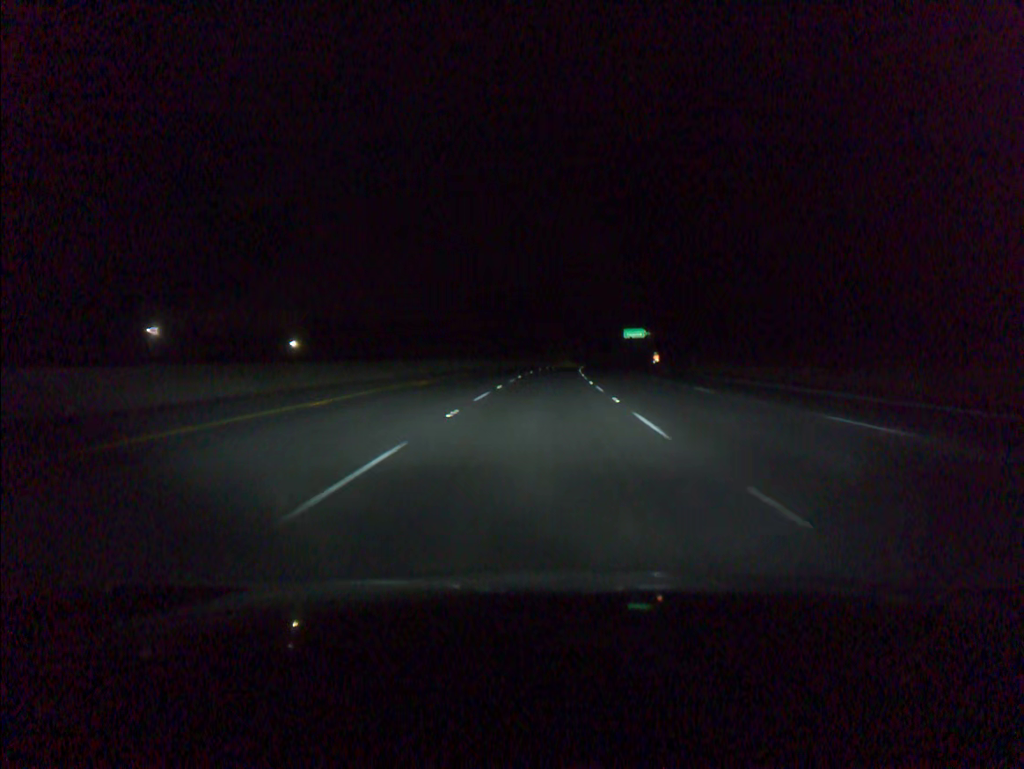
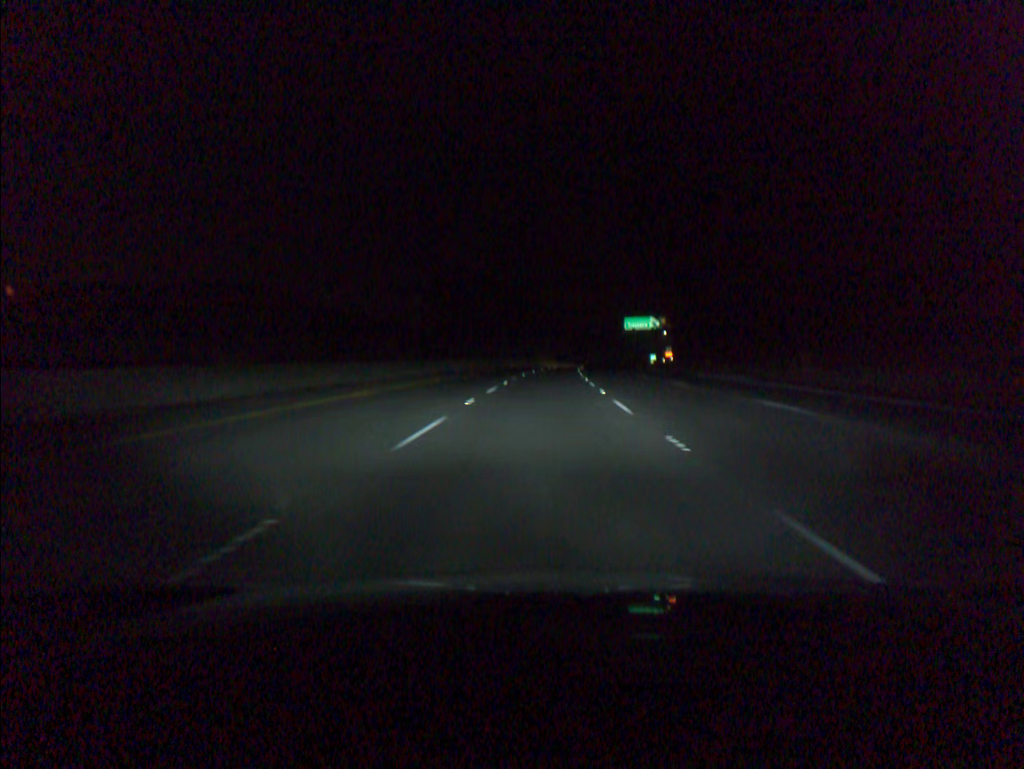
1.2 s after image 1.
(+0.5, +39.2) m; +1°
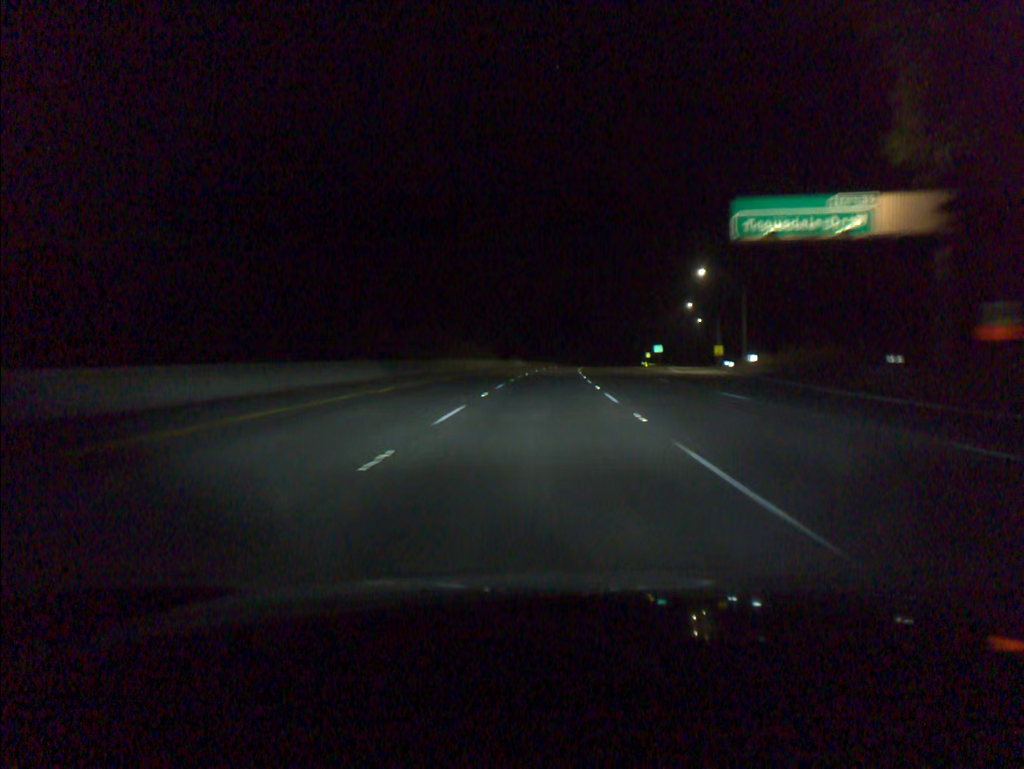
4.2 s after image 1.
(+3.0, +98.1) m; +4°
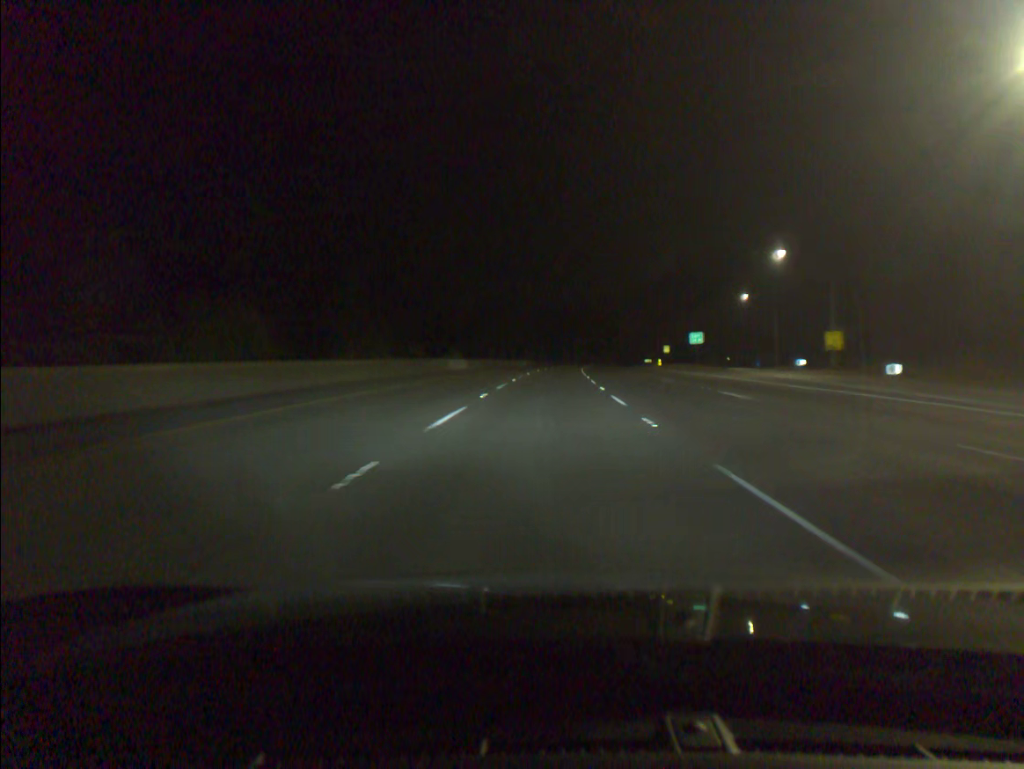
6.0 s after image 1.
(+1.0, +59.2) m; +2°
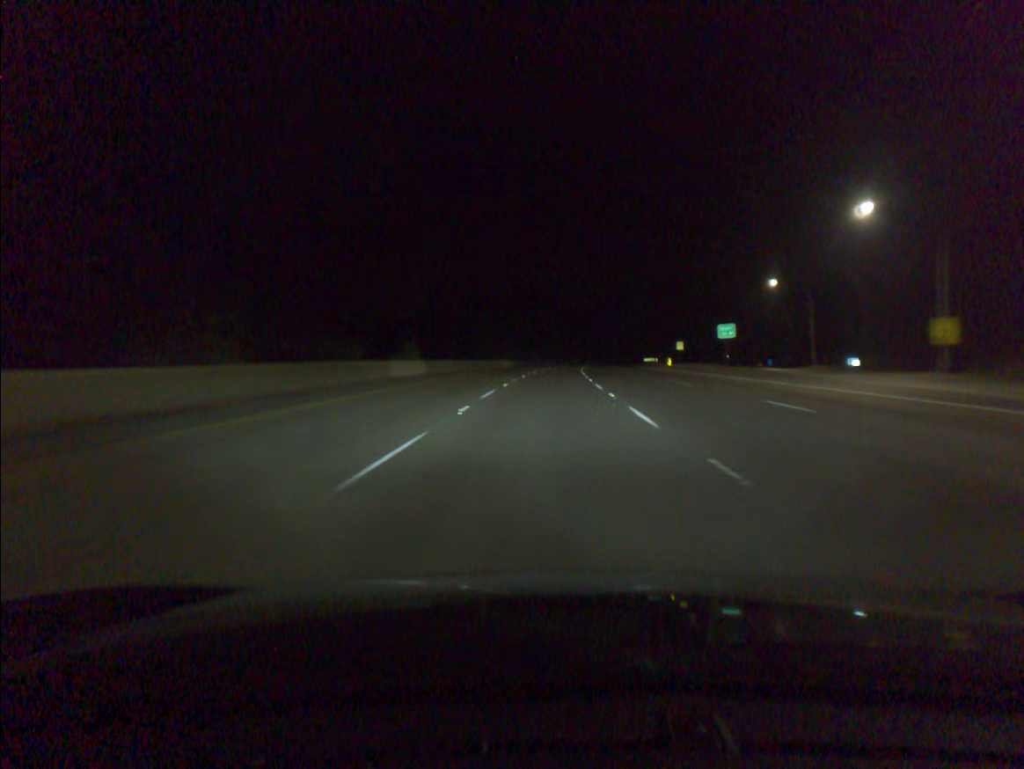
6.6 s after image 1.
(+0.1, +19.8) m; +1°
